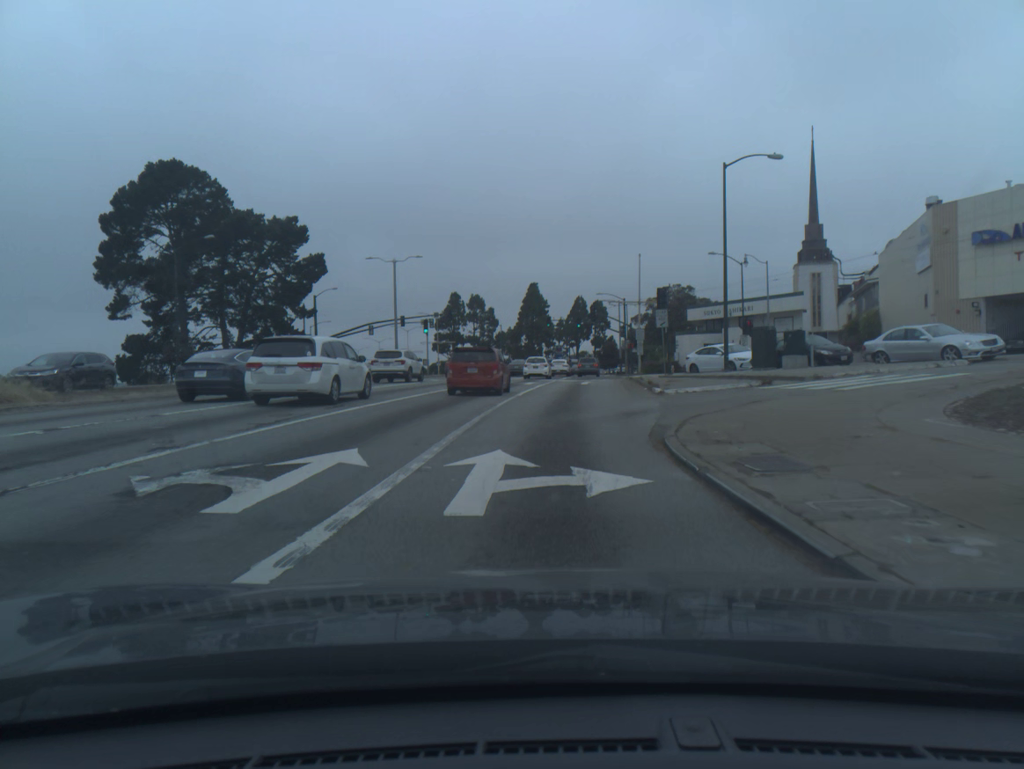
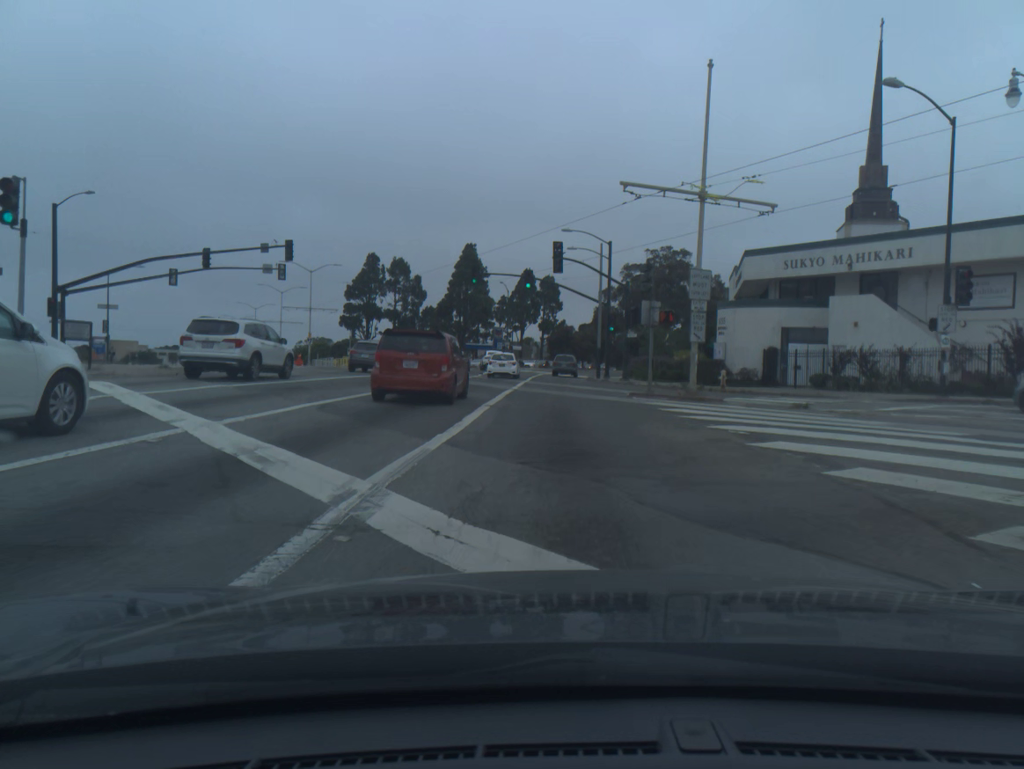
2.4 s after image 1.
(+1.7, +42.1) m; +4°
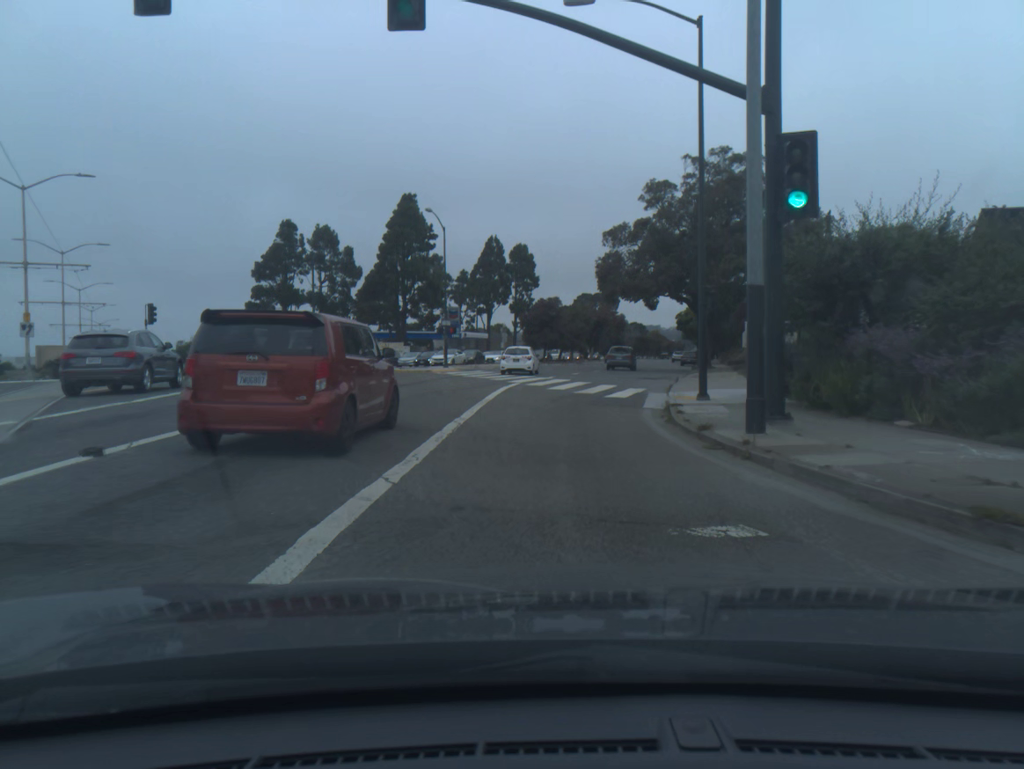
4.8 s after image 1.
(+0.6, +42.5) m; +2°
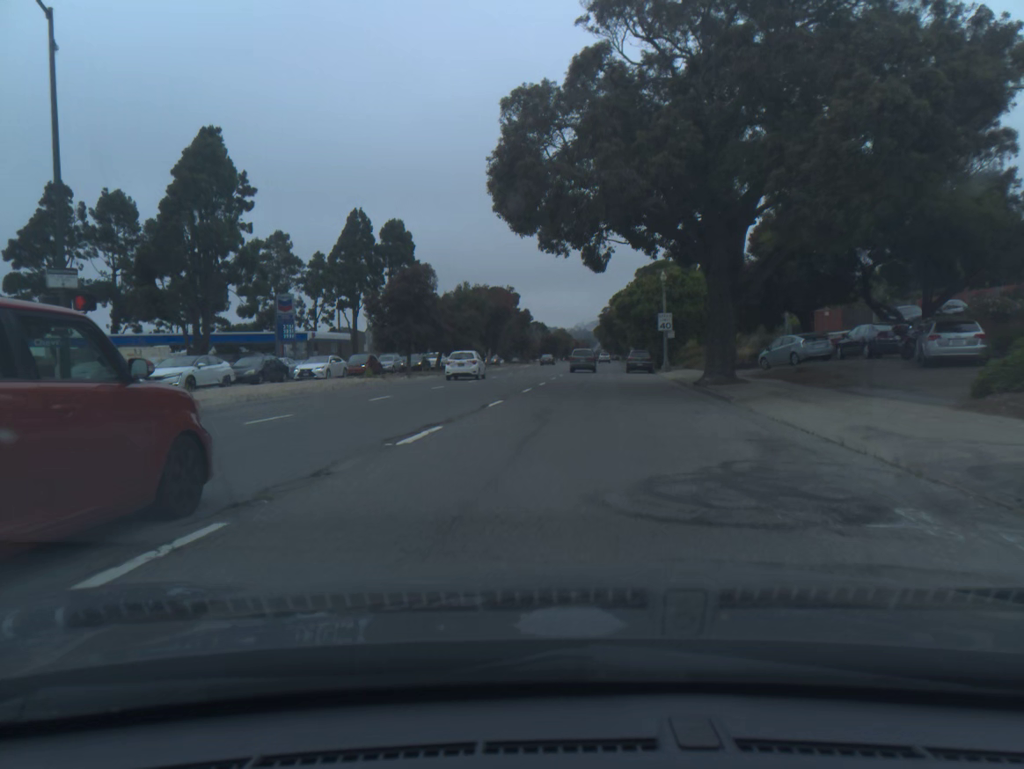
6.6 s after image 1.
(+2.3, +32.8) m; +7°
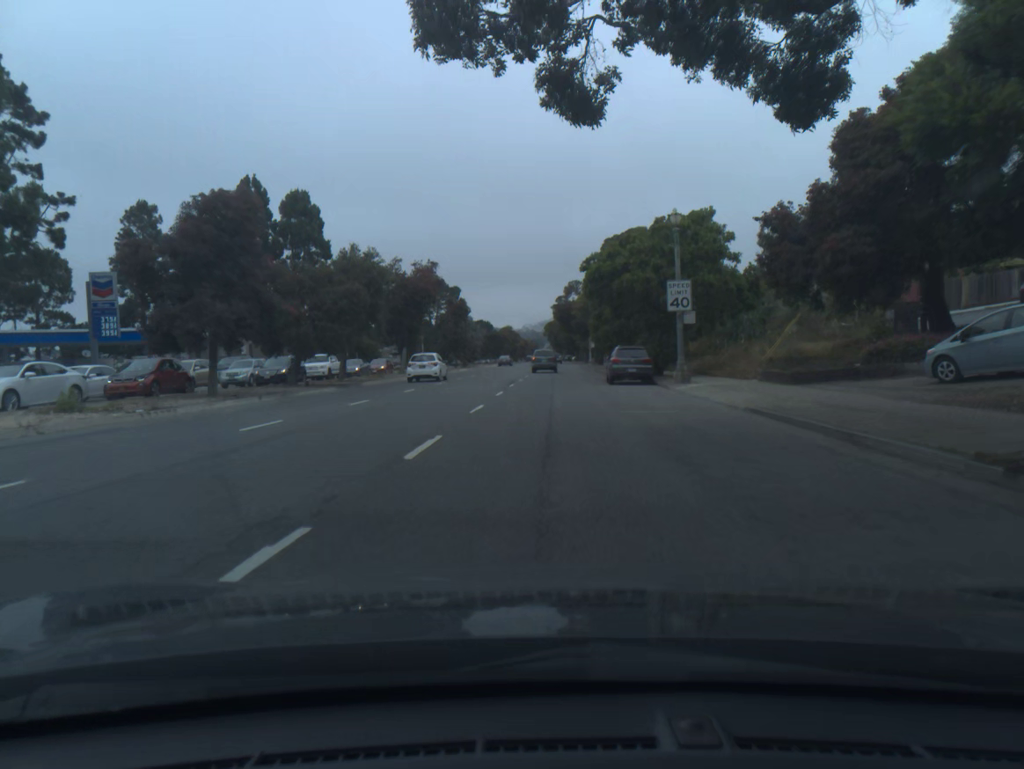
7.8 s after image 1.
(+0.9, +22.3) m; +4°
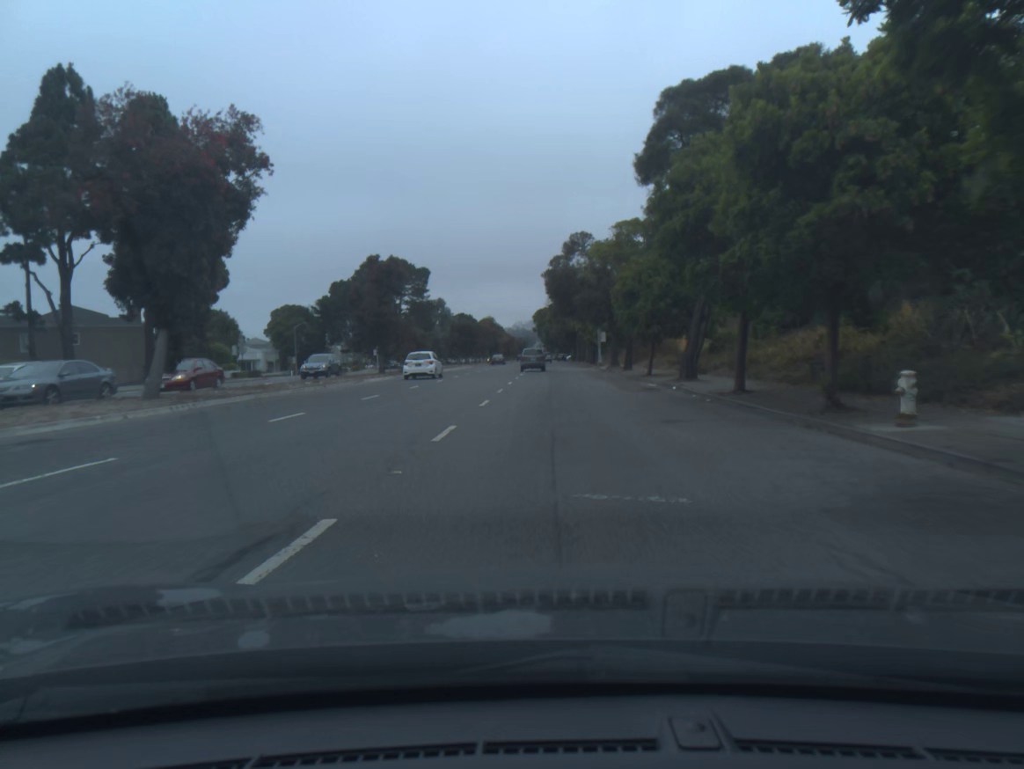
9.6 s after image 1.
(+0.3, +35.2) m; +1°
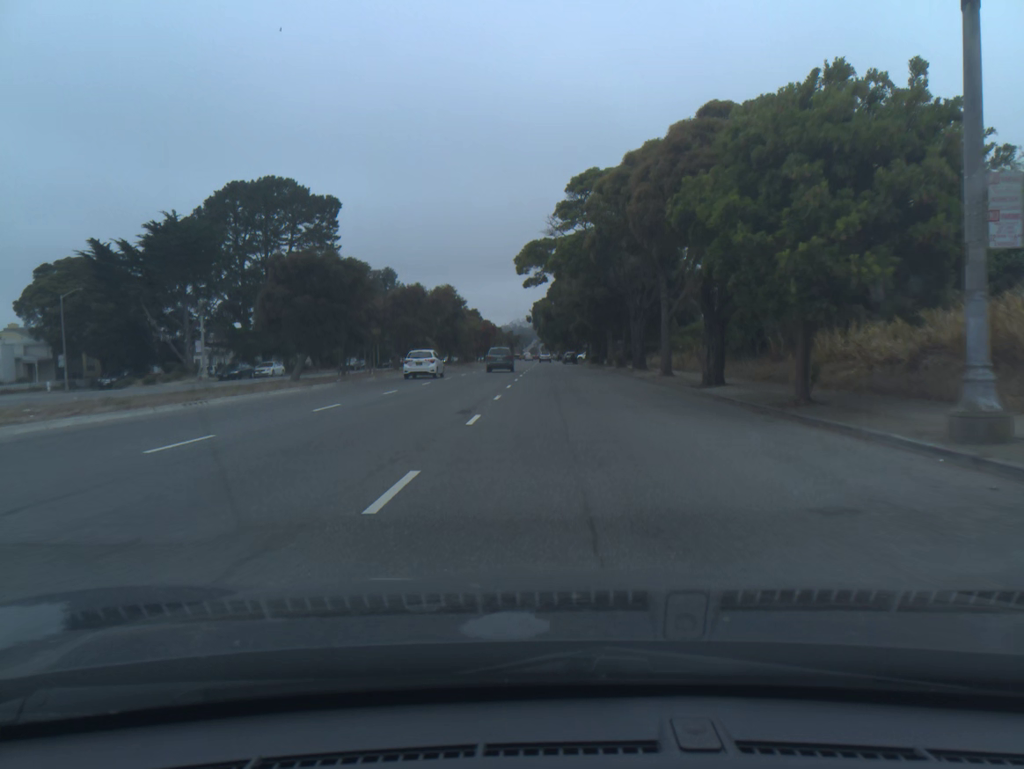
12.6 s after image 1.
(+0.2, +63.5) m; 0°
